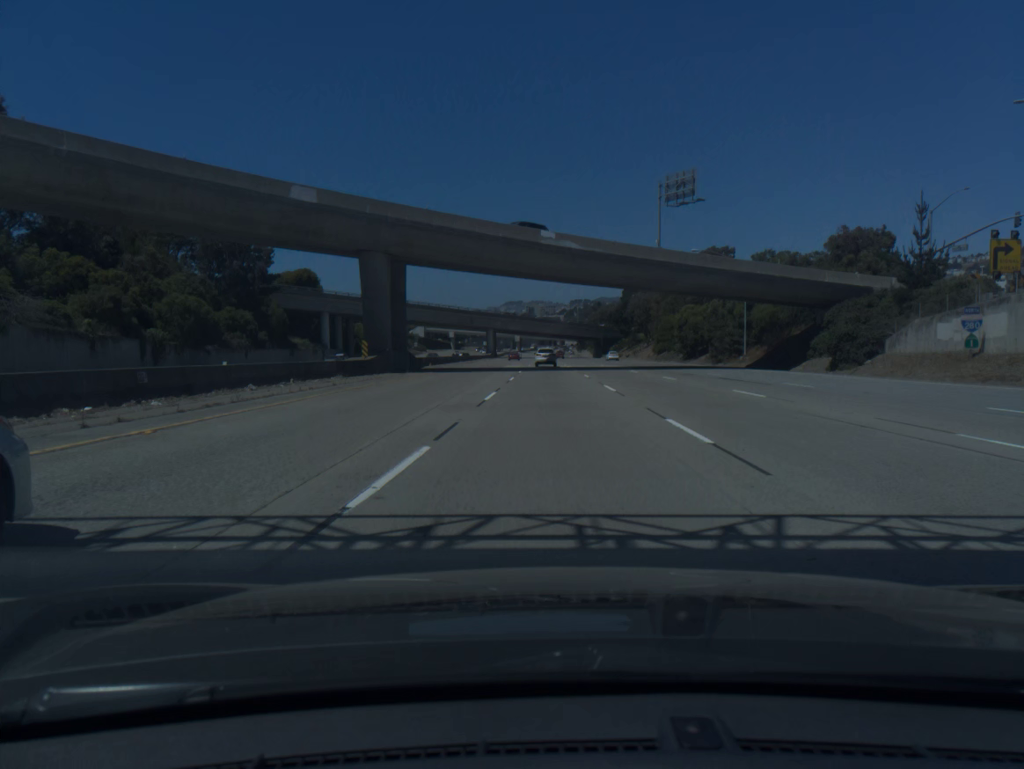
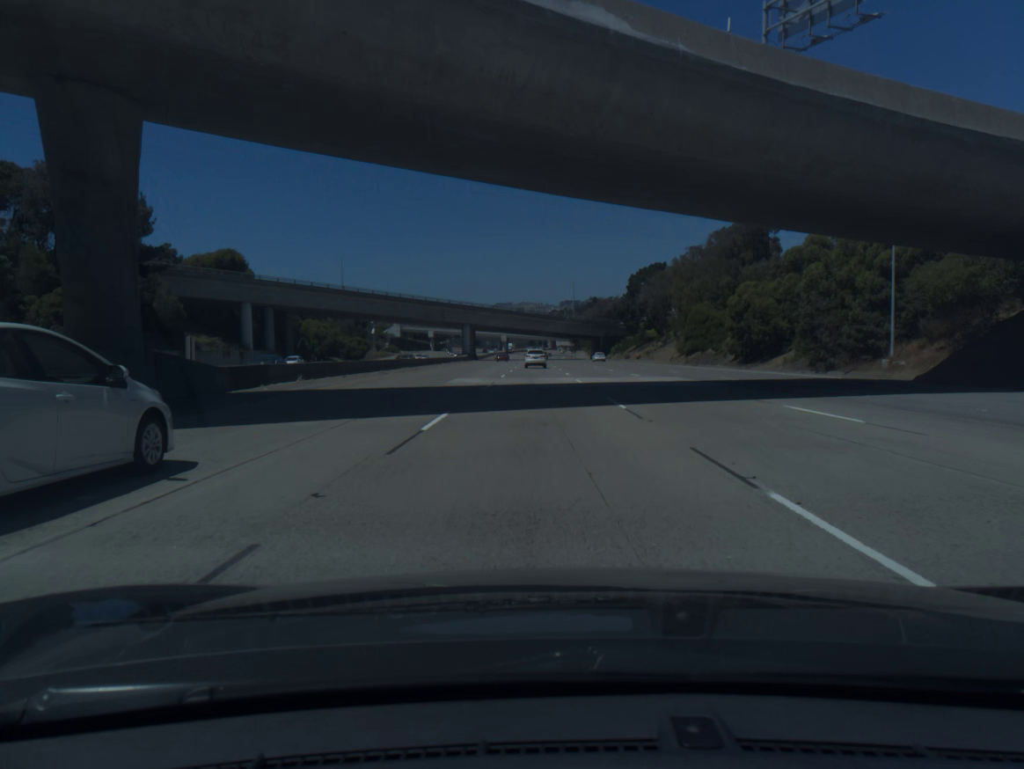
(+0.4, +36.3) m; +1°
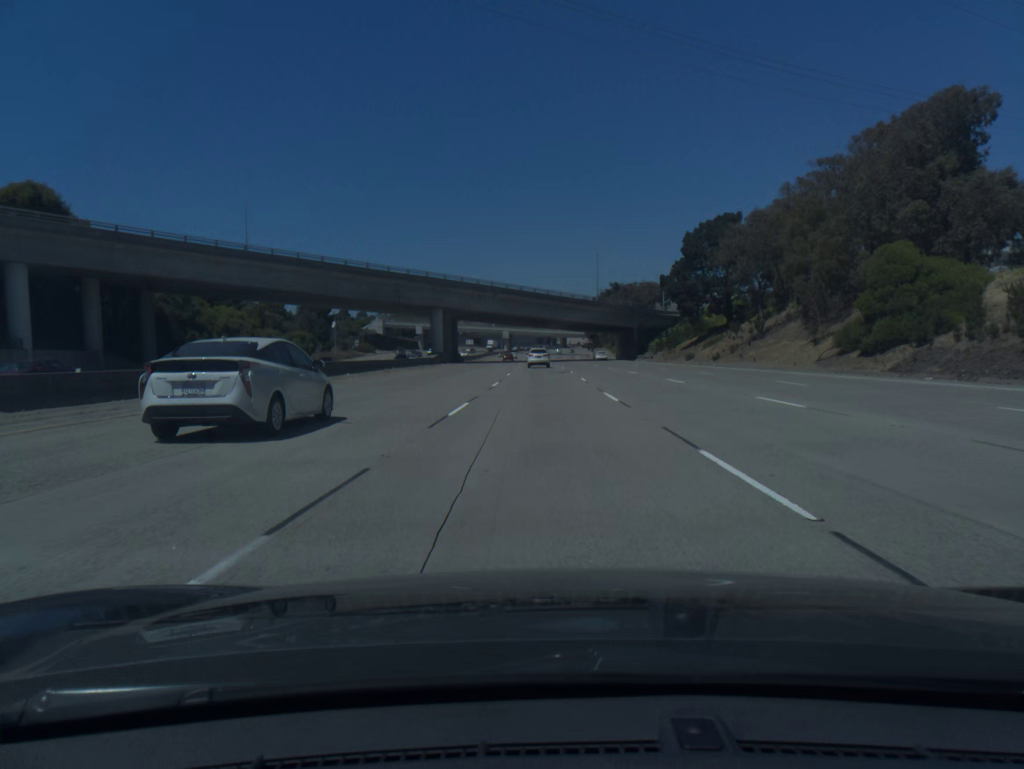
(-0.4, +54.3) m; -1°
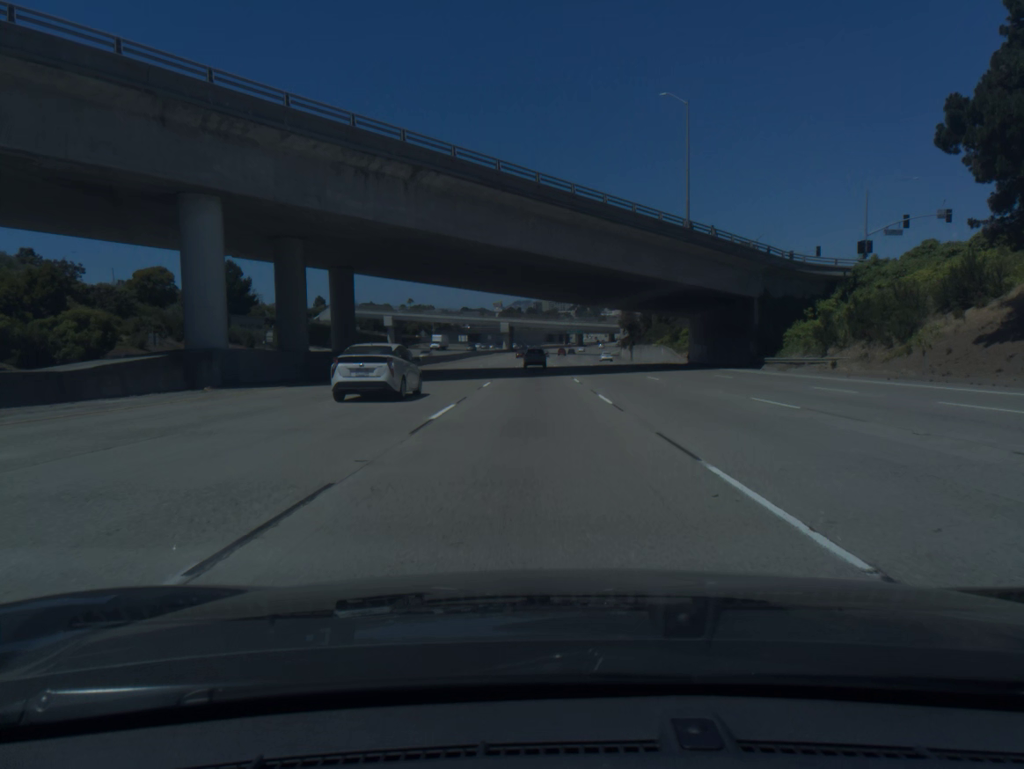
(-0.2, +72.0) m; -1°
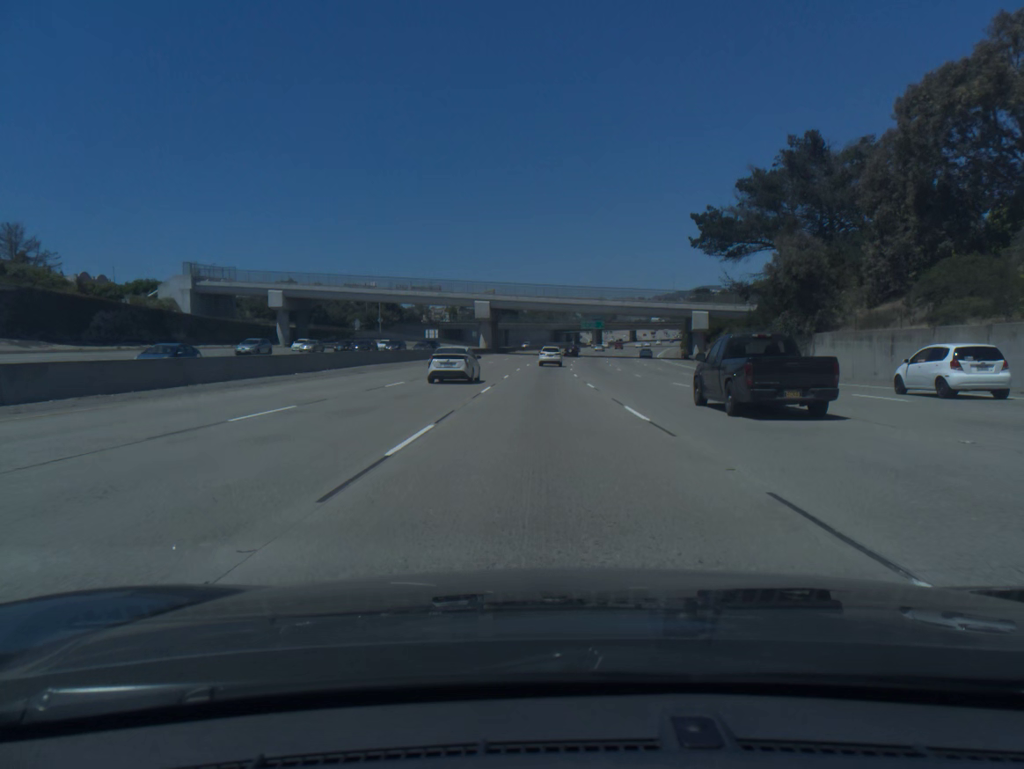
(-0.6, +89.8) m; 0°
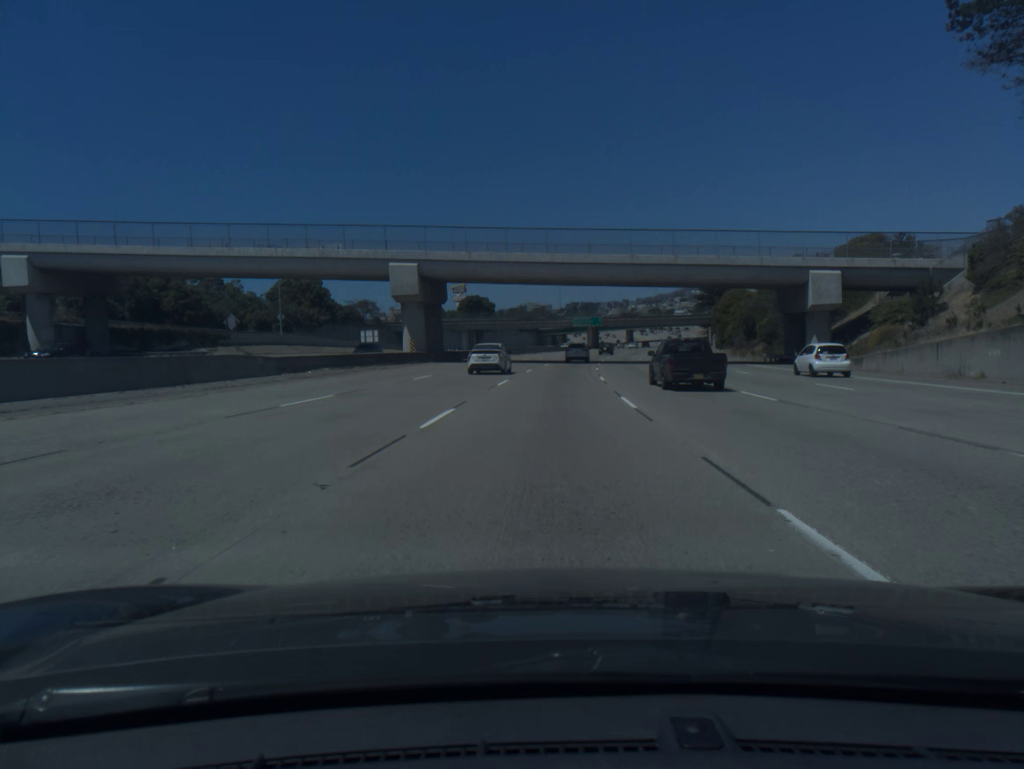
(+0.3, +54.1) m; +1°
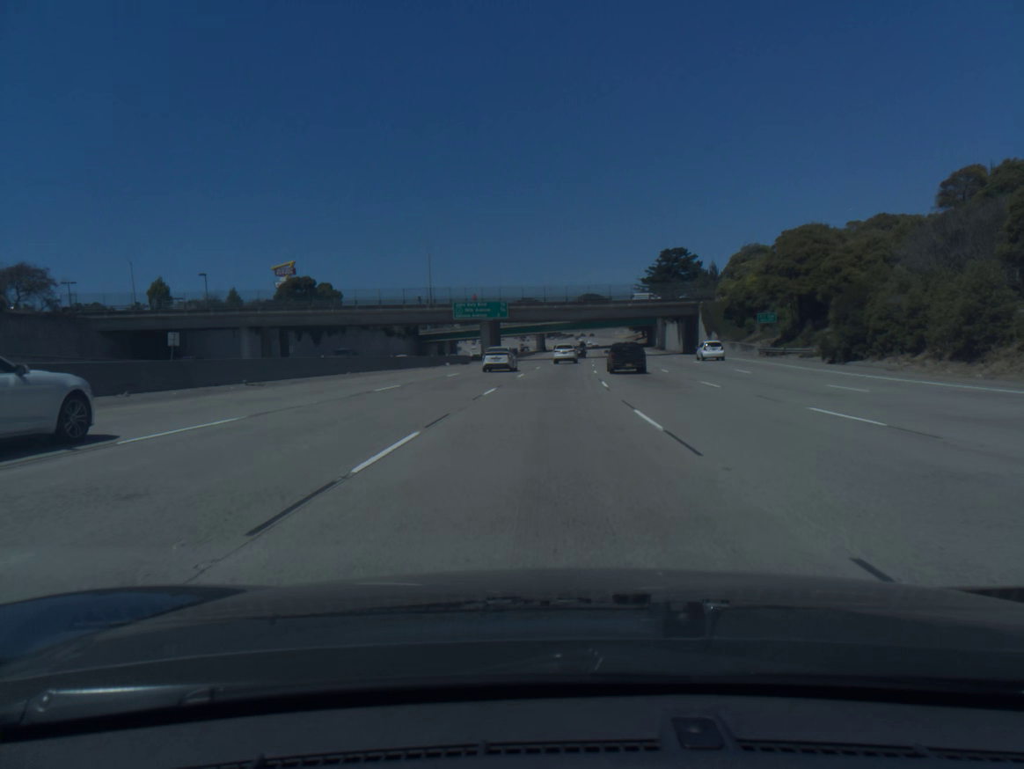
(+5.5, +90.0) m; +7°
